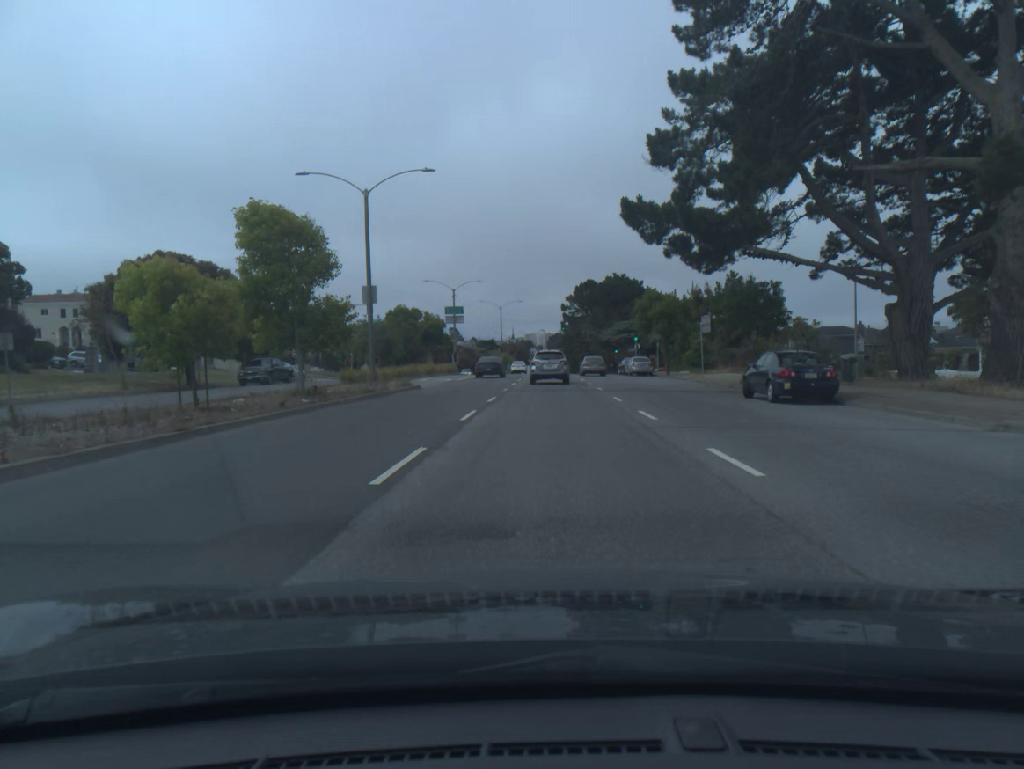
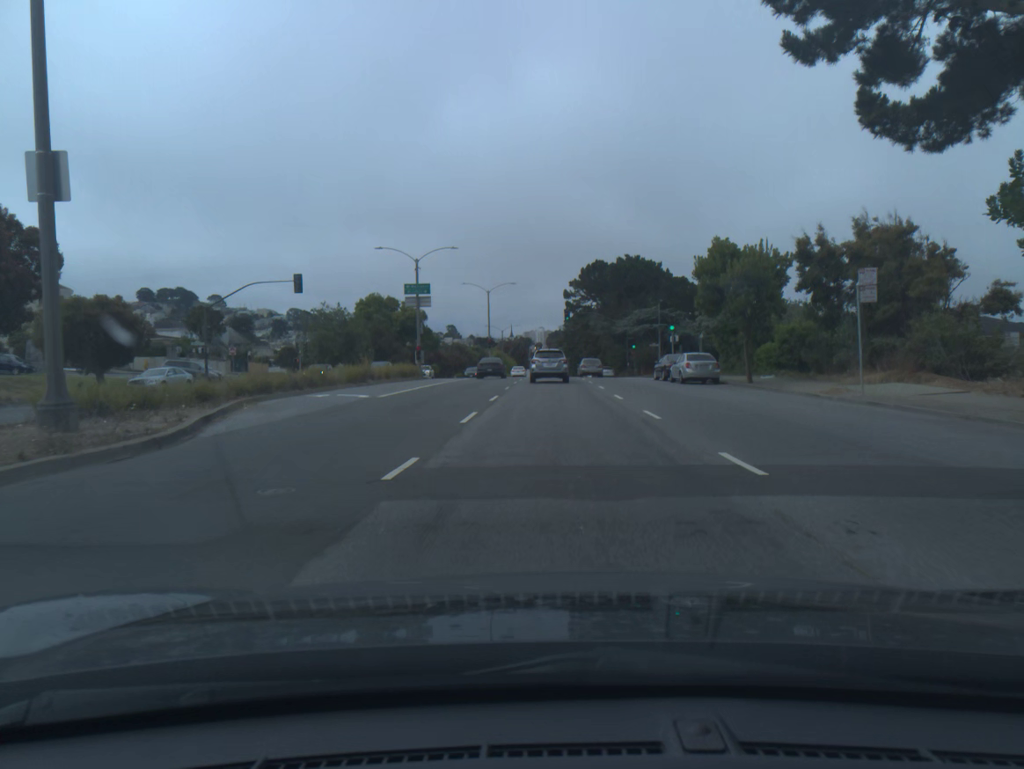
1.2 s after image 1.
(0.0, +21.9) m; 0°
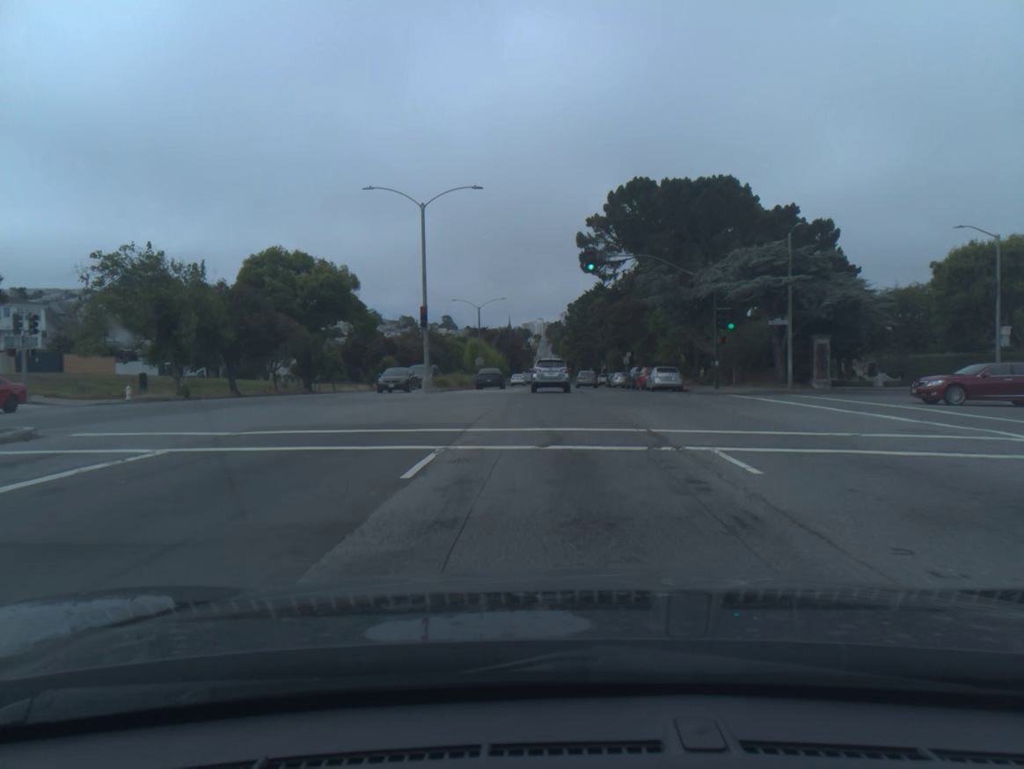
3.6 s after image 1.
(+0.1, +44.5) m; 0°
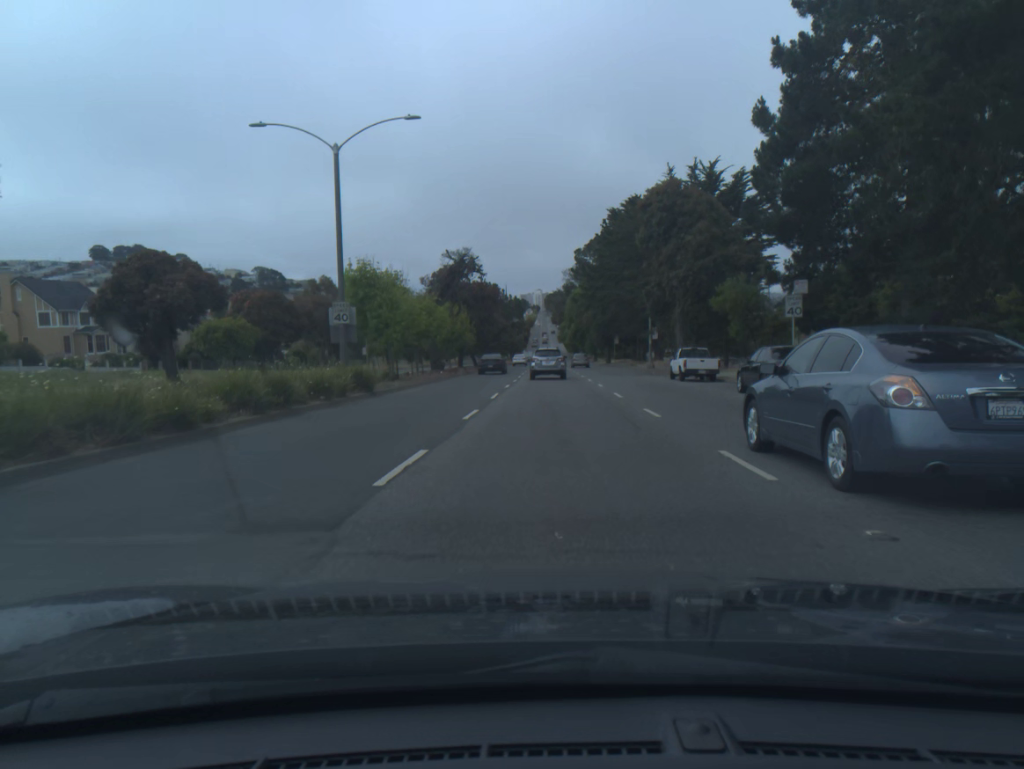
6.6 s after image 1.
(+0.2, +55.8) m; 0°
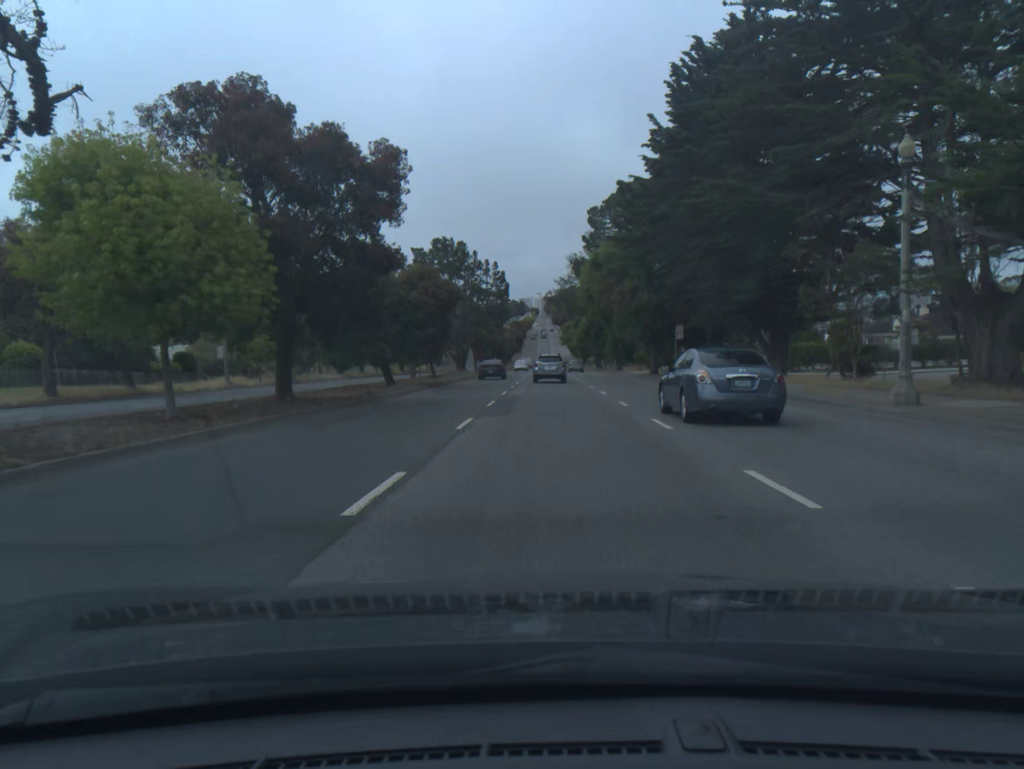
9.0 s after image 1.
(0.0, +45.4) m; 0°
